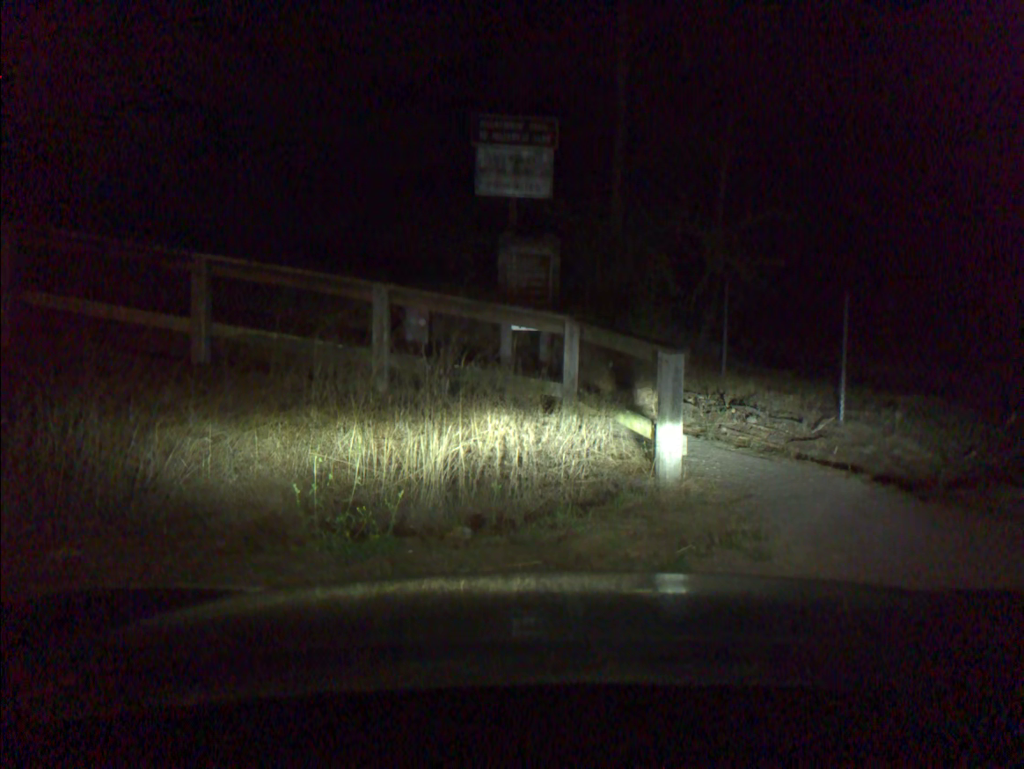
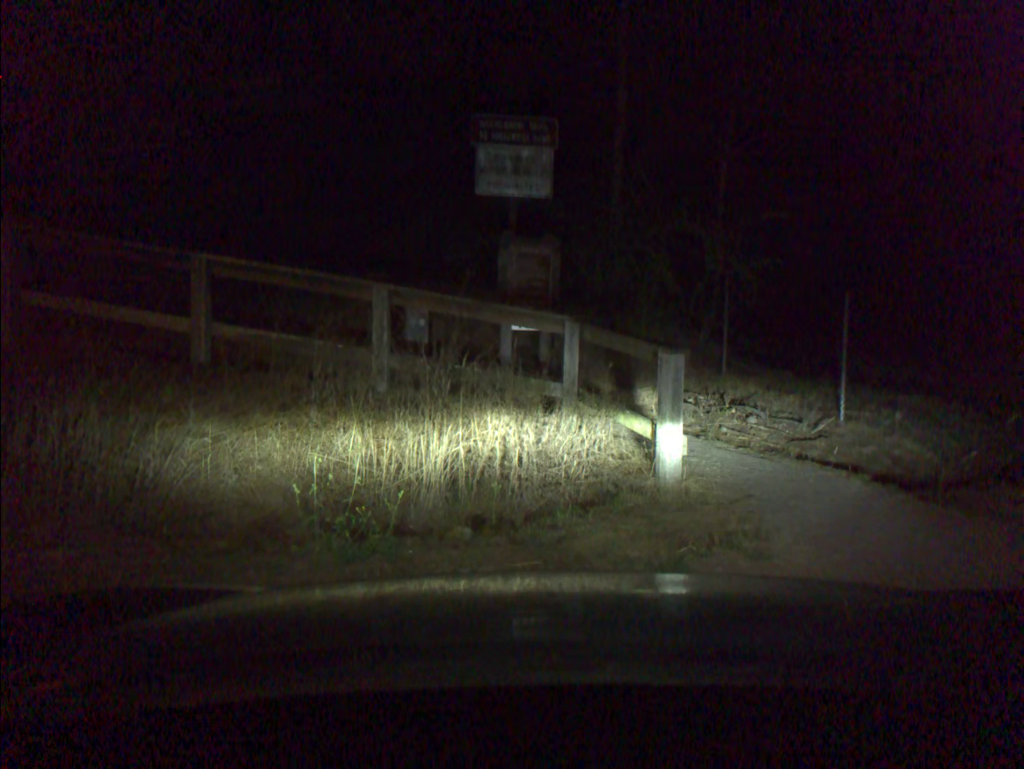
(0.0, 0.0) m; 0°
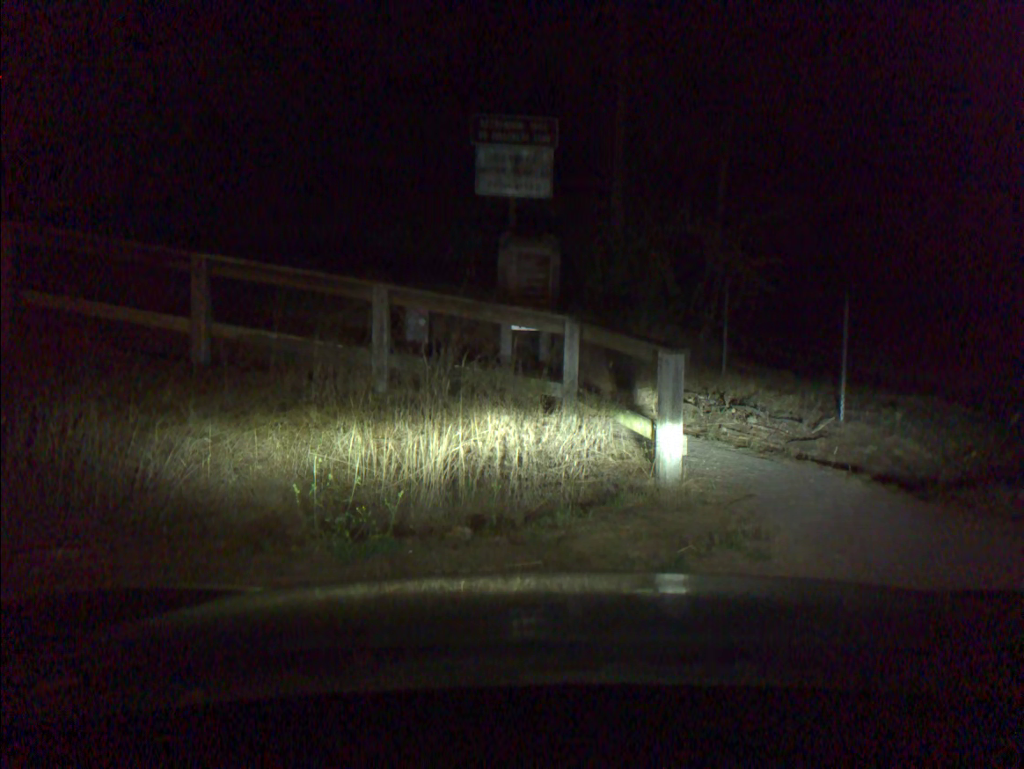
(0.0, 0.0) m; 0°
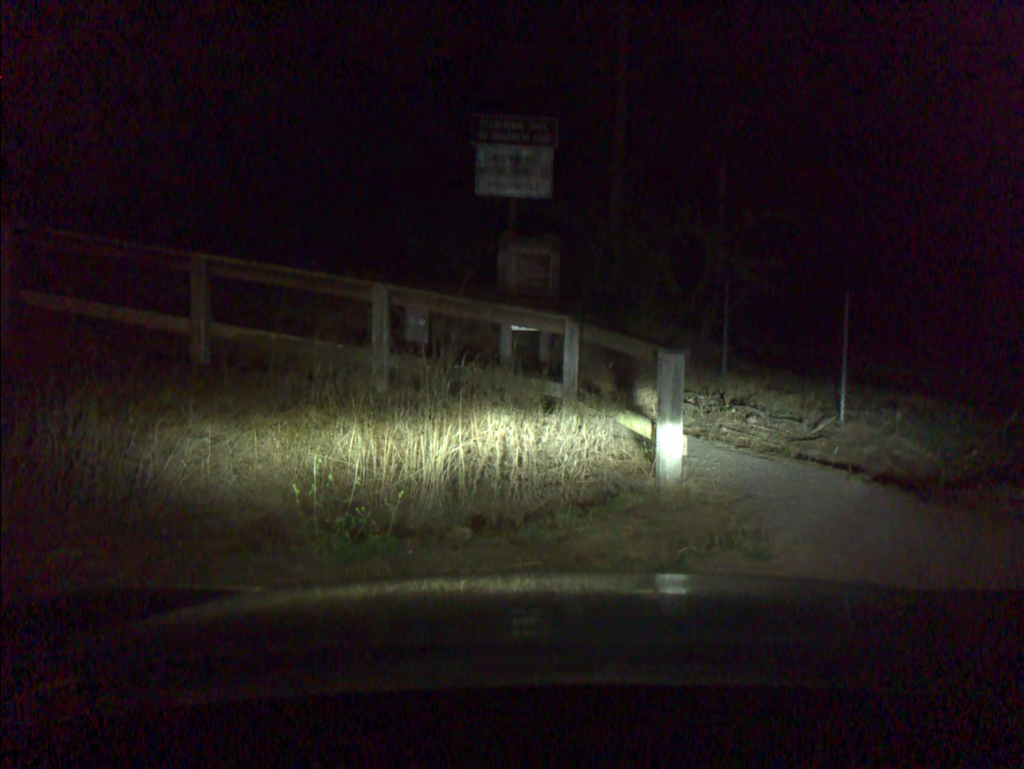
(0.0, 0.0) m; 0°
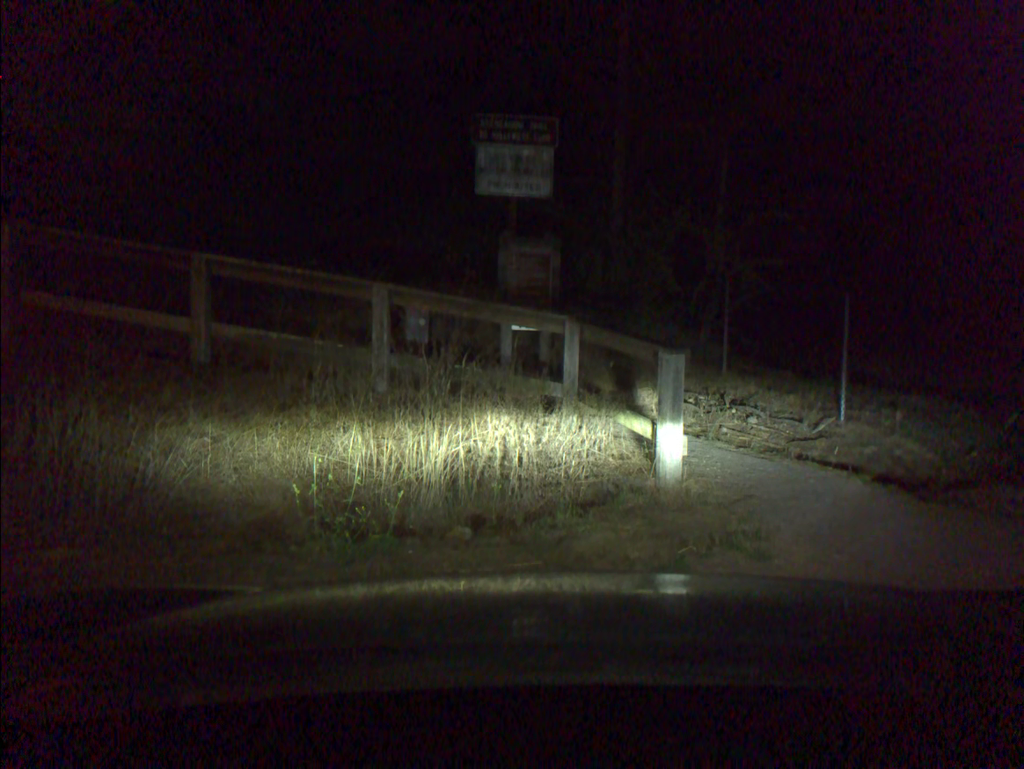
(0.0, 0.0) m; 0°
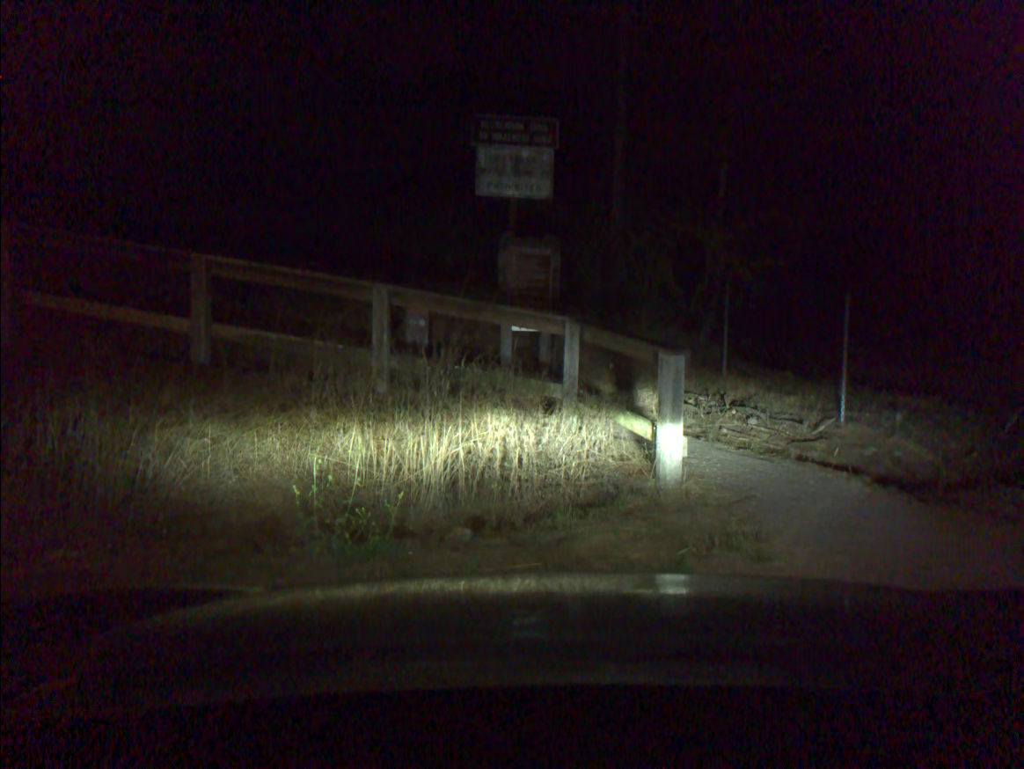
(0.0, 0.0) m; 0°
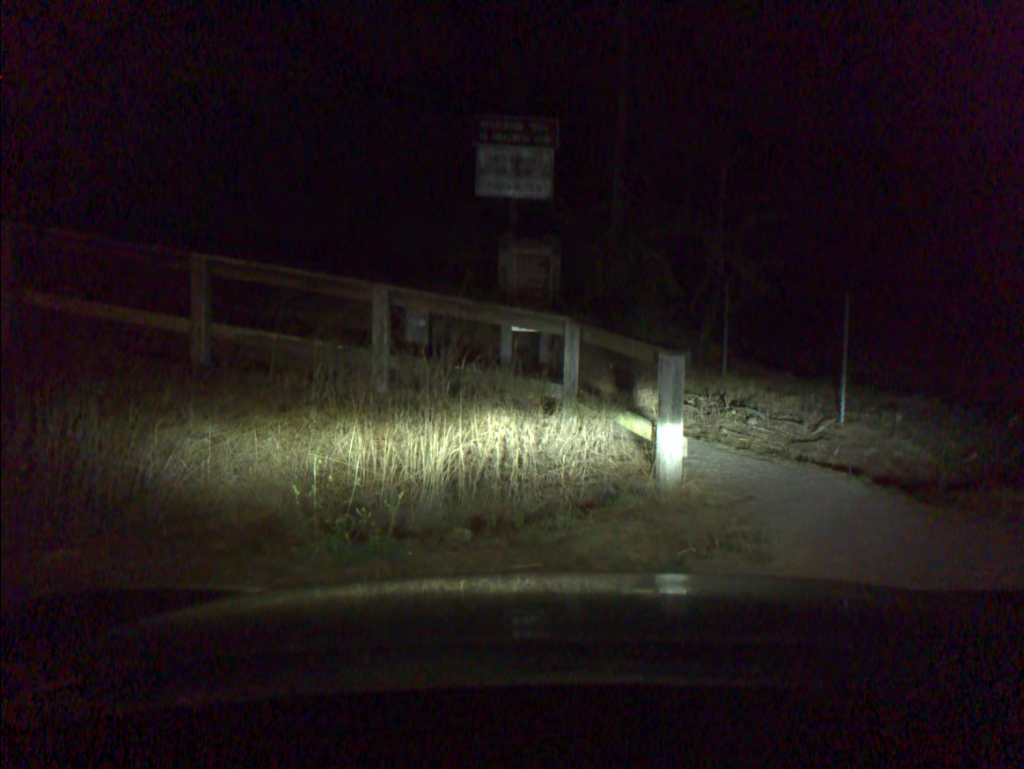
(0.0, 0.0) m; 0°
